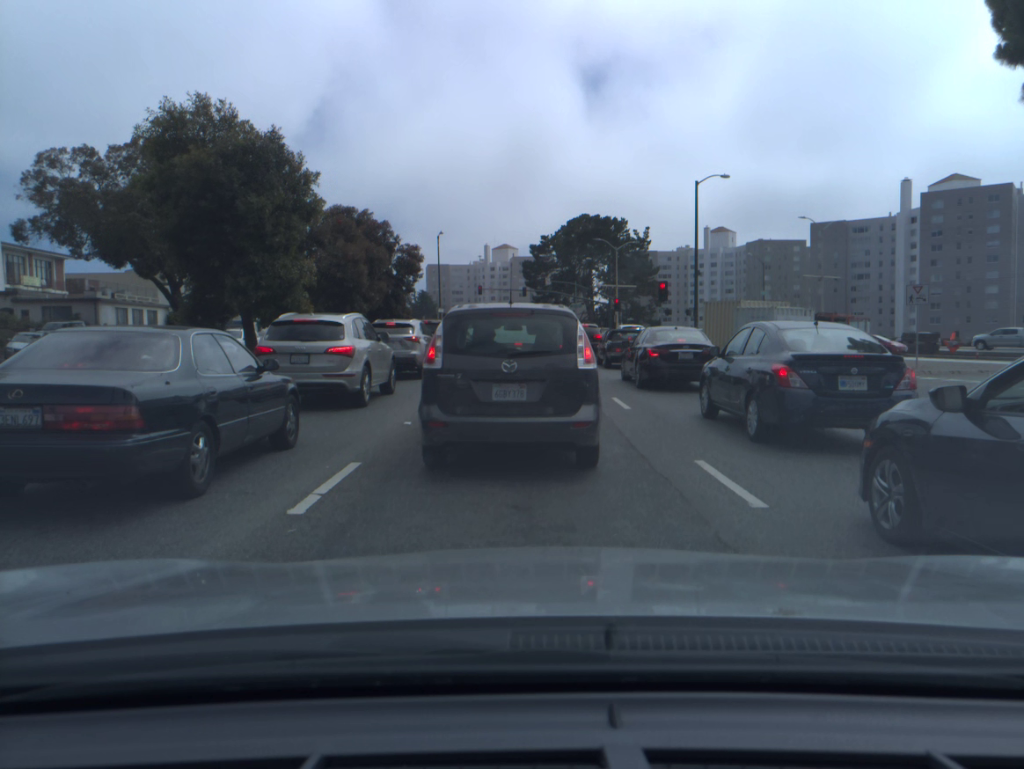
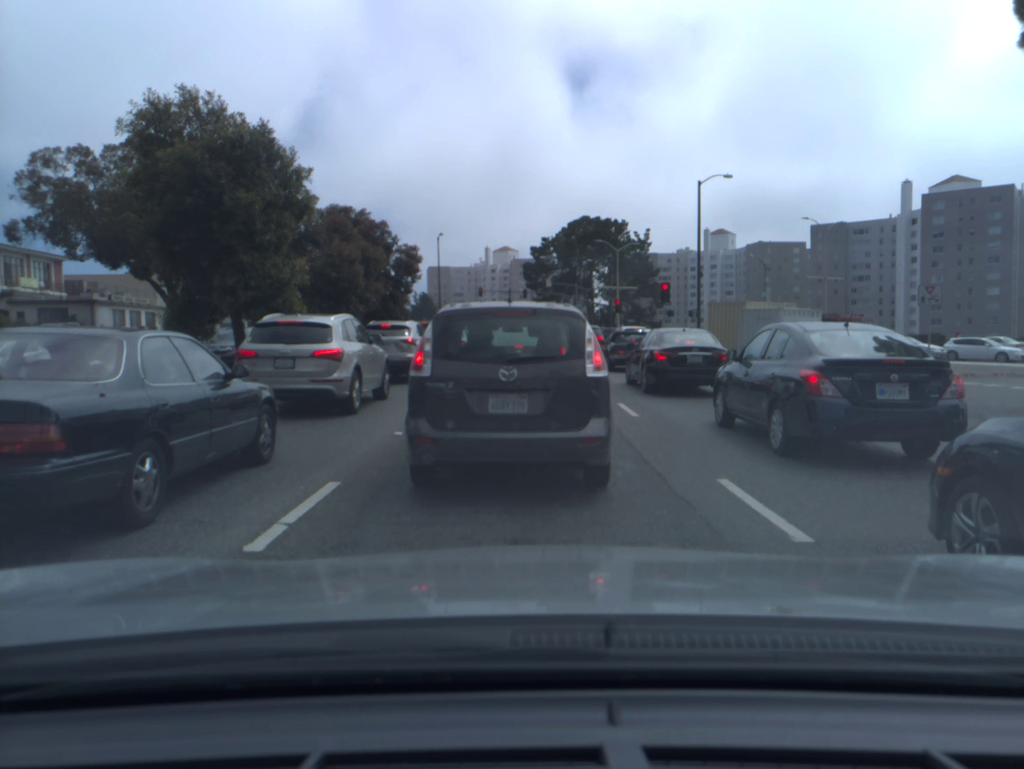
(0.0, +1.0) m; 0°
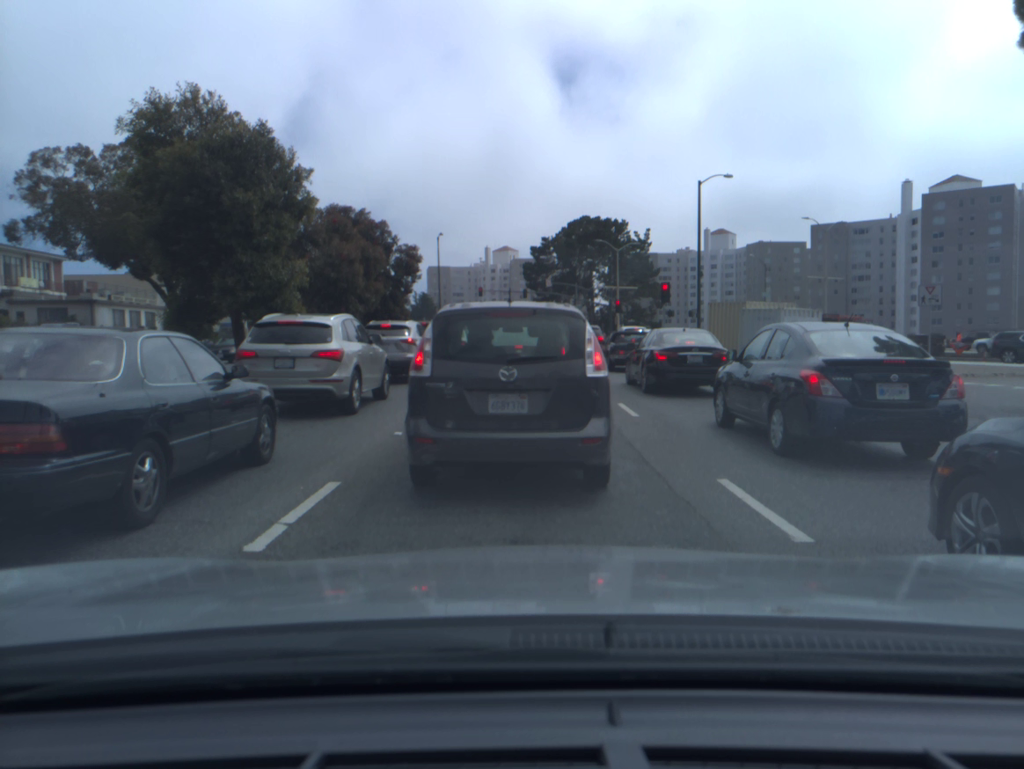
(0.0, 0.0) m; 0°
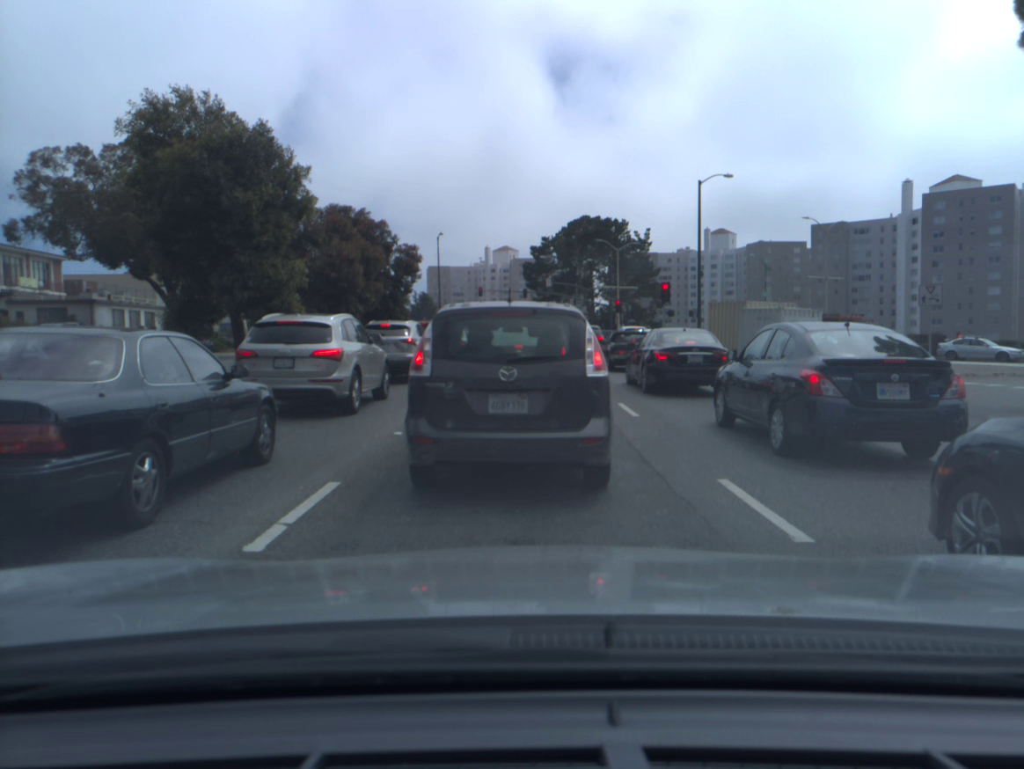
(0.0, 0.0) m; 0°
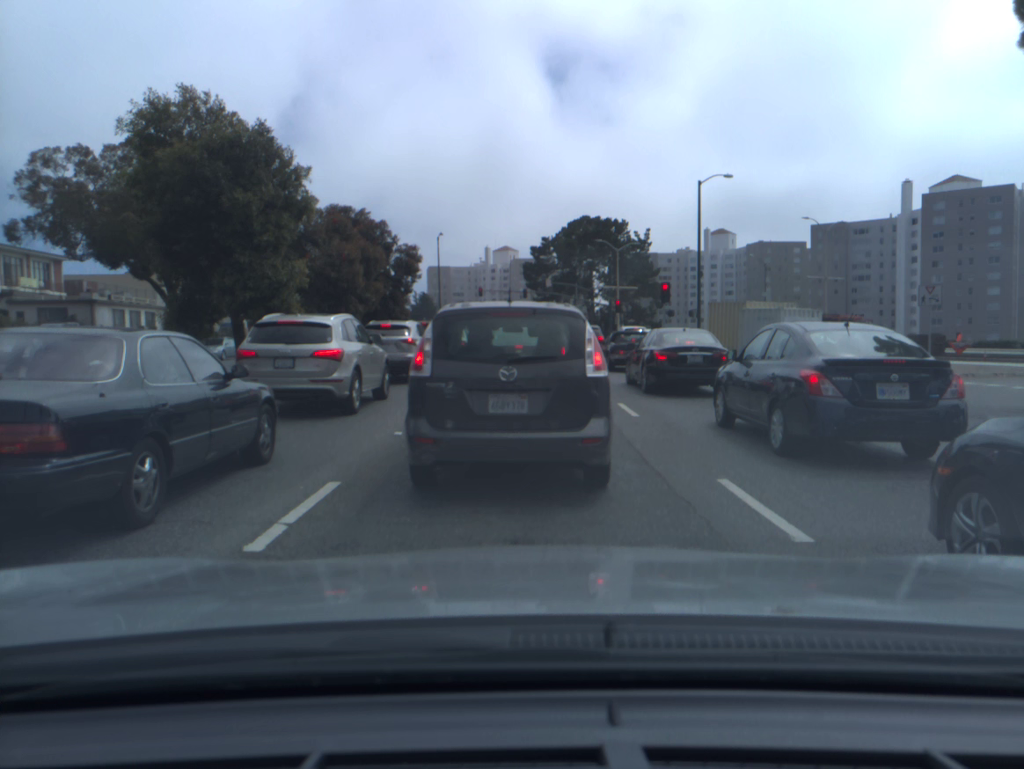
(0.0, 0.0) m; 0°
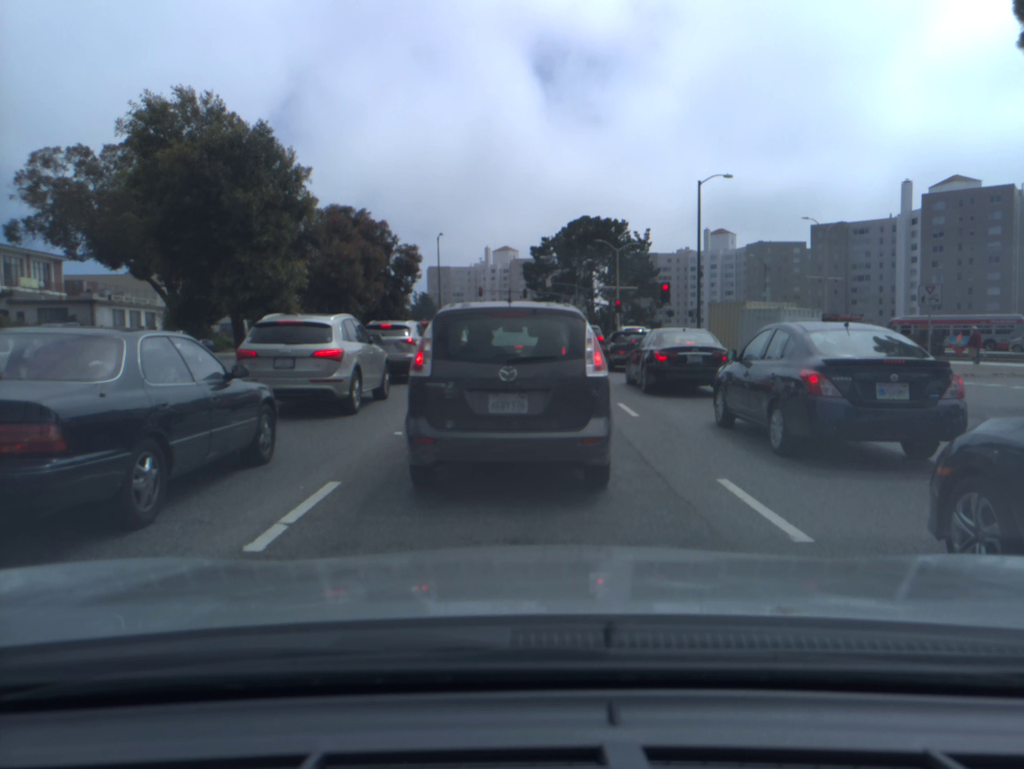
(0.0, 0.0) m; 0°
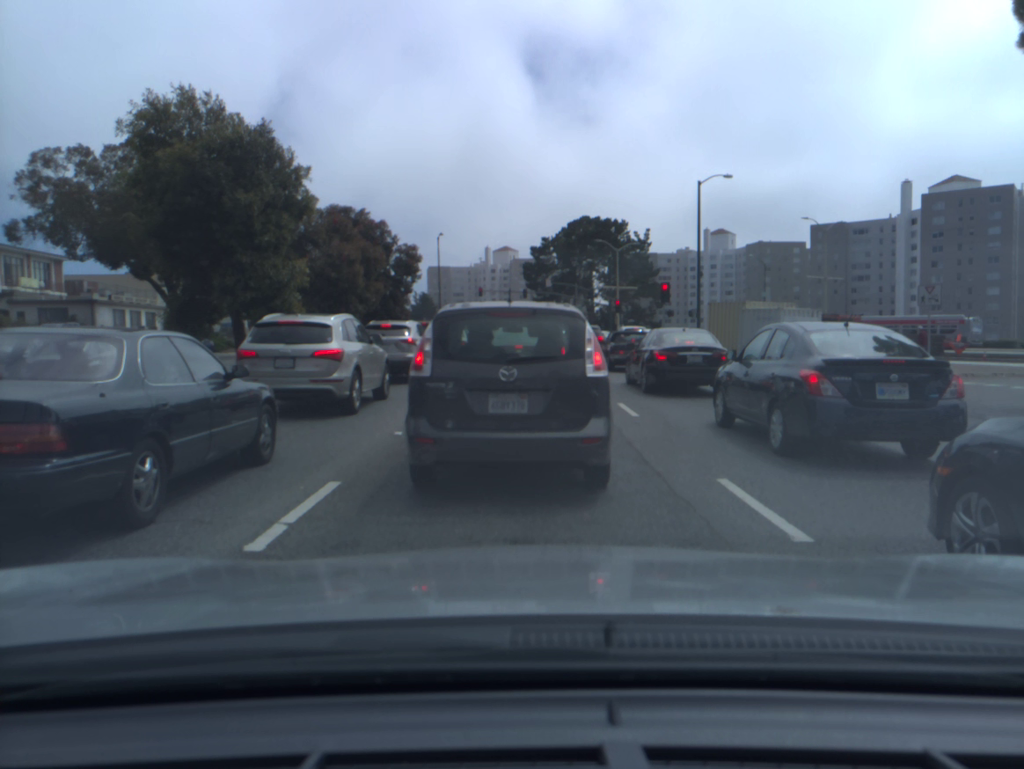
(0.0, 0.0) m; 0°
